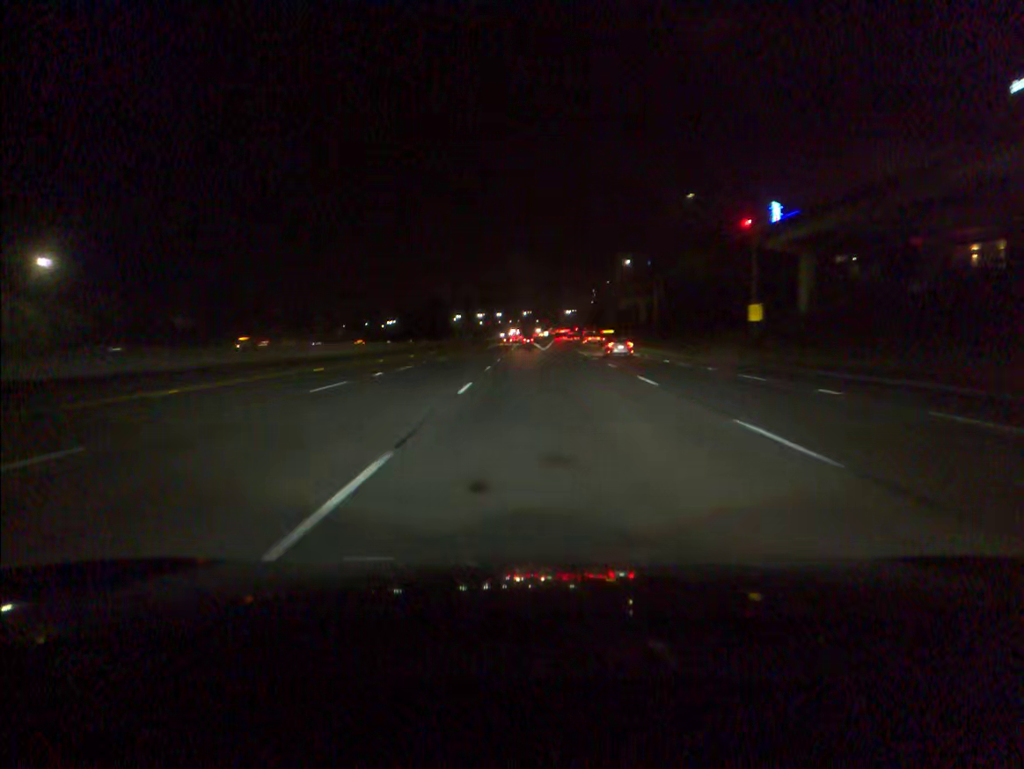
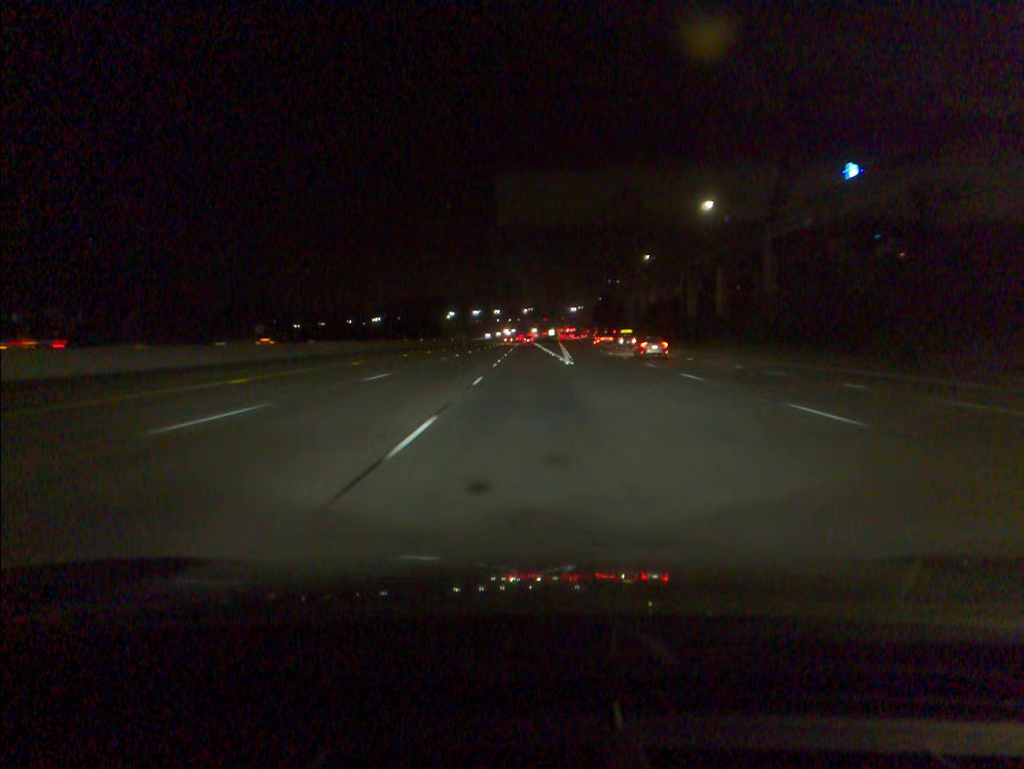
(-0.1, +52.9) m; 0°
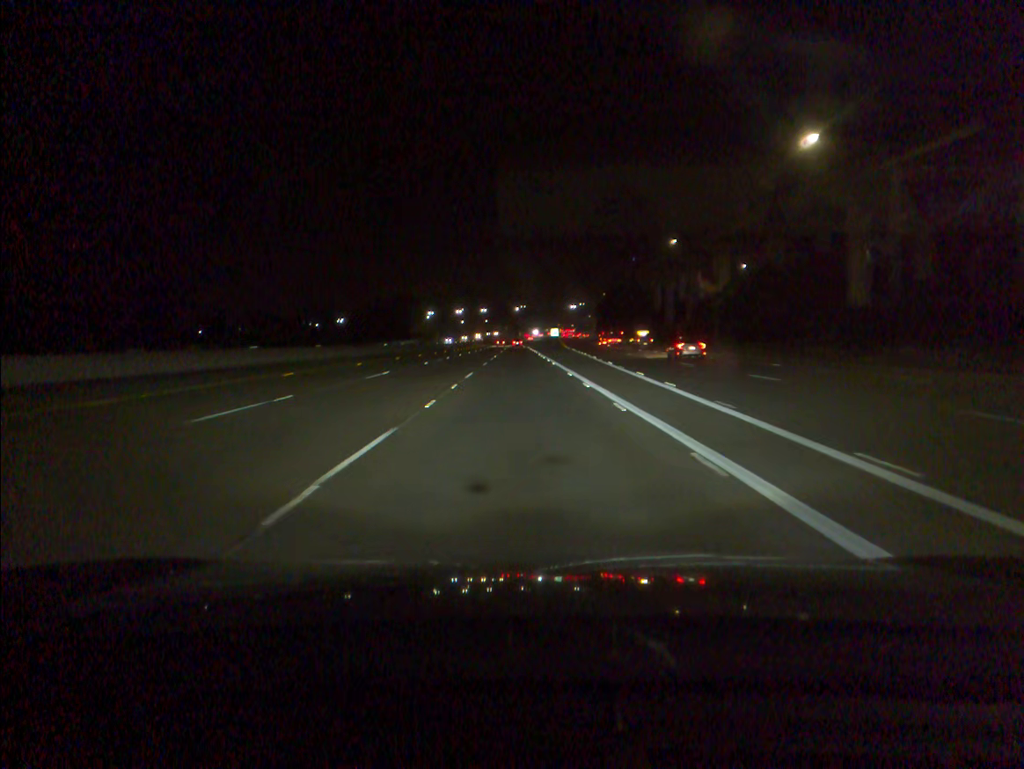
(+0.4, +70.2) m; +1°
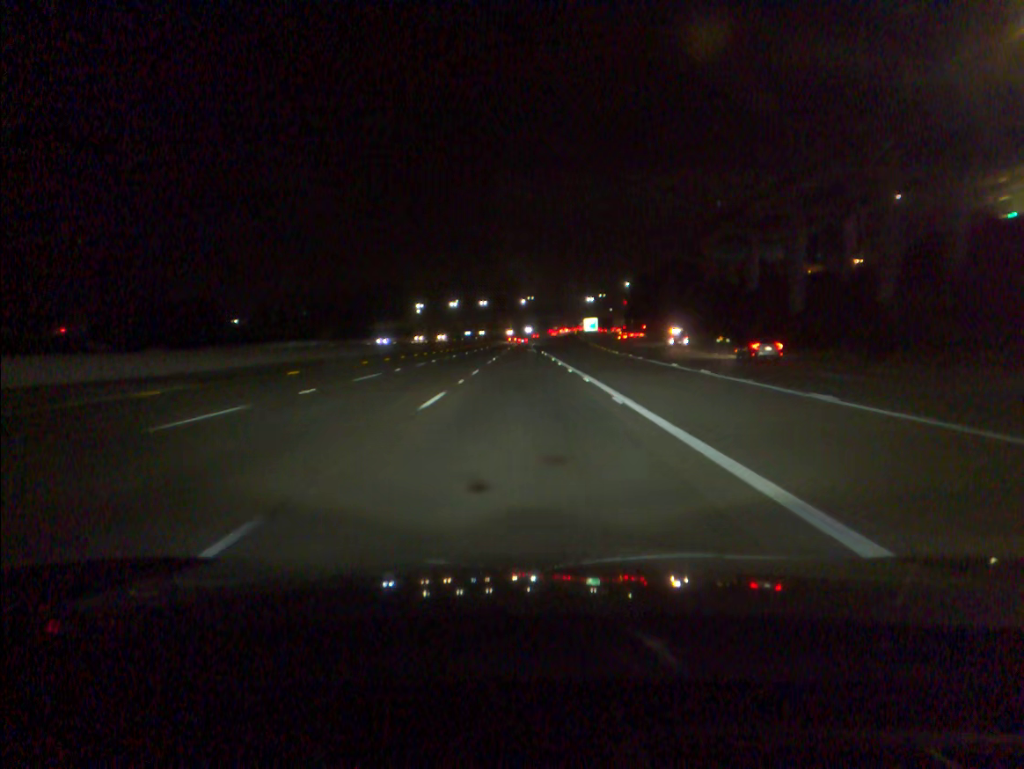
(-0.6, +70.5) m; 0°
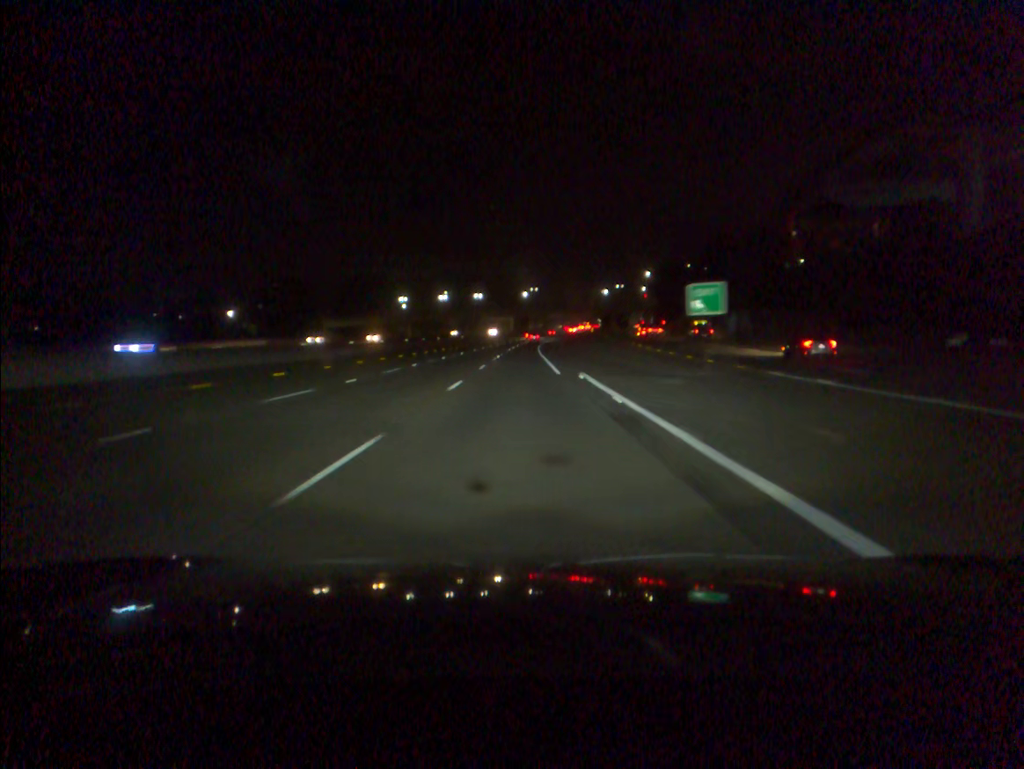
(-0.1, +53.1) m; 0°
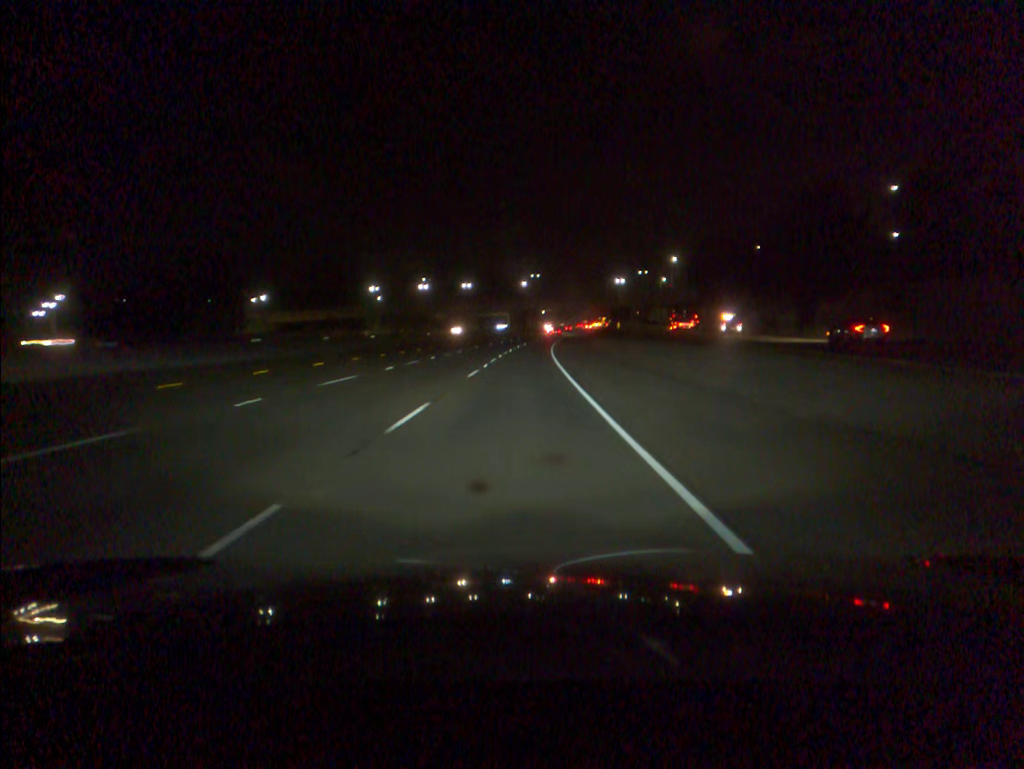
(0.0, +53.3) m; 0°
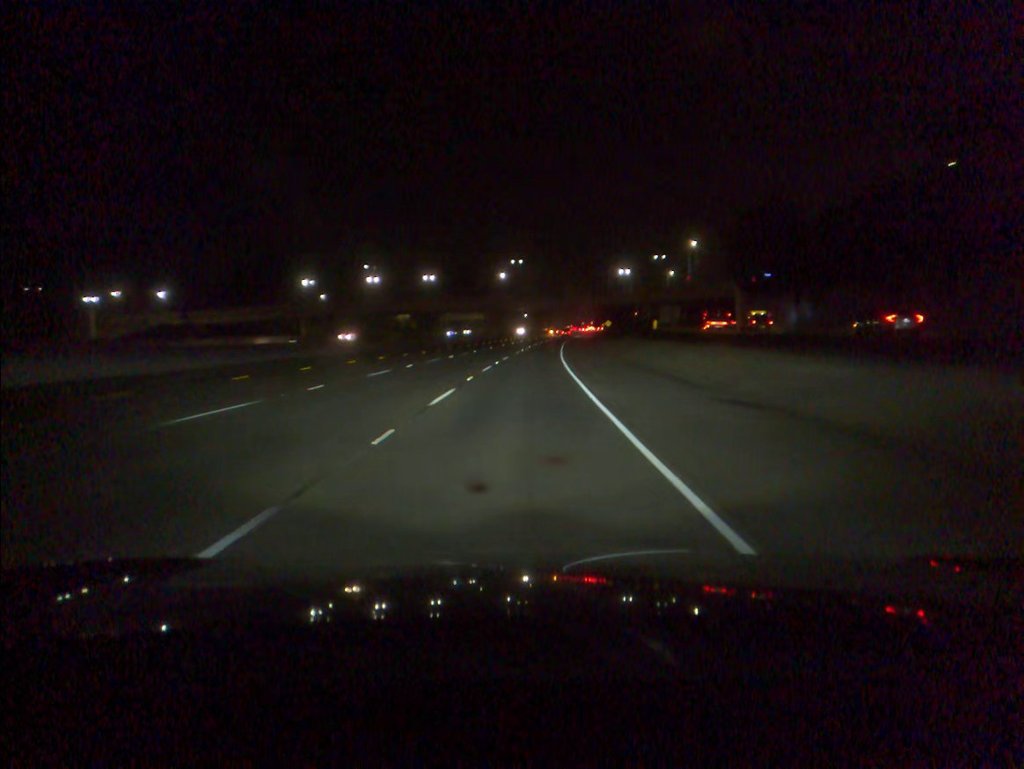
(+0.6, +53.1) m; +1°
